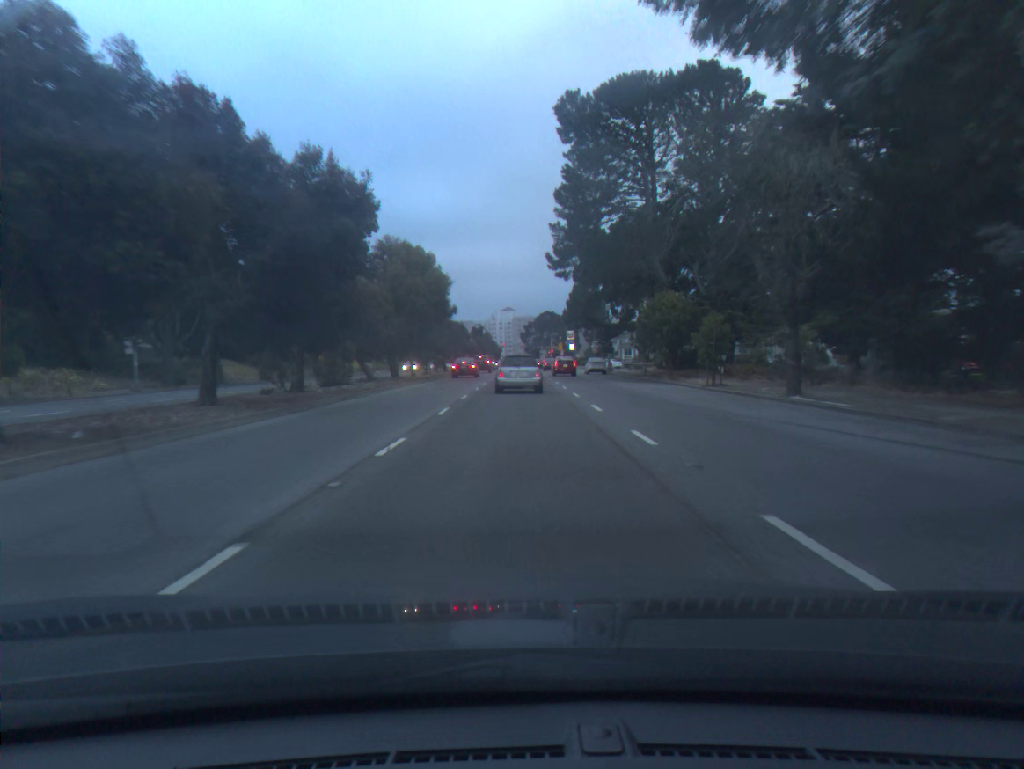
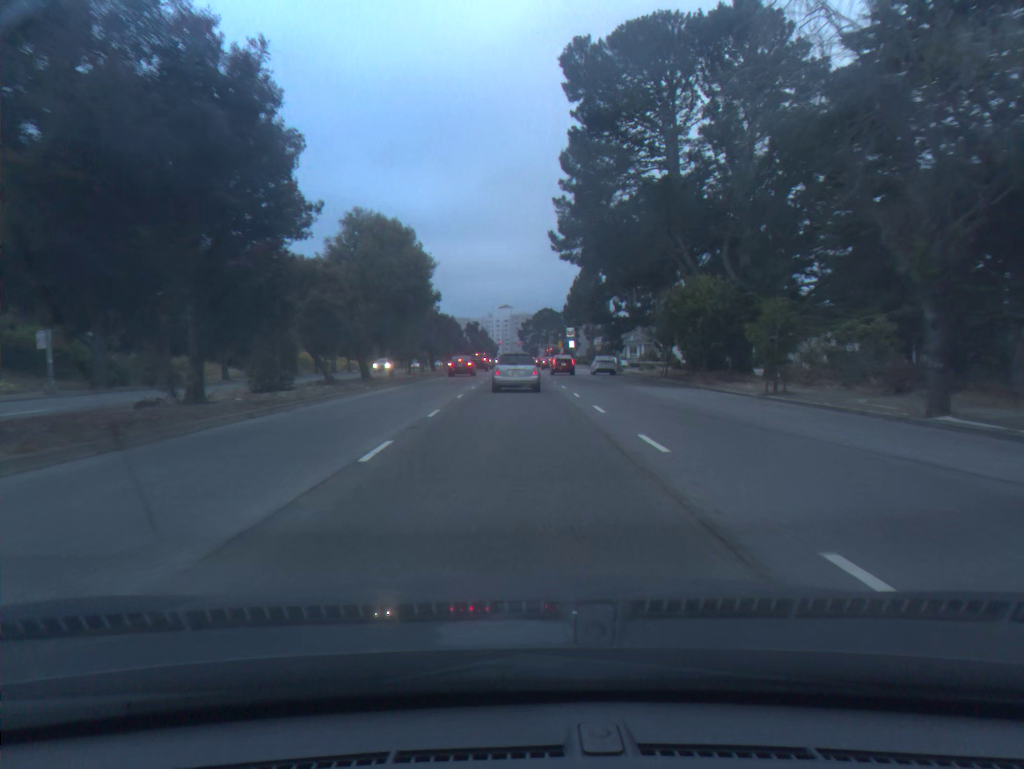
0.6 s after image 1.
(0.0, +8.4) m; 0°
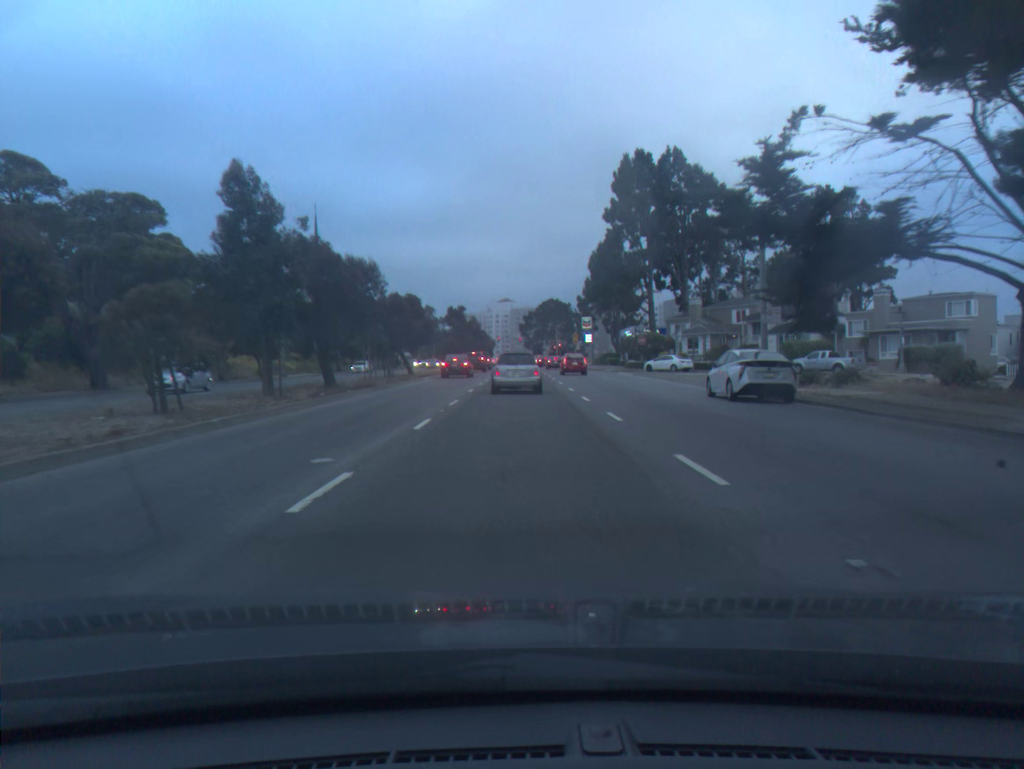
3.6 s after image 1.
(0.0, +39.3) m; 0°
